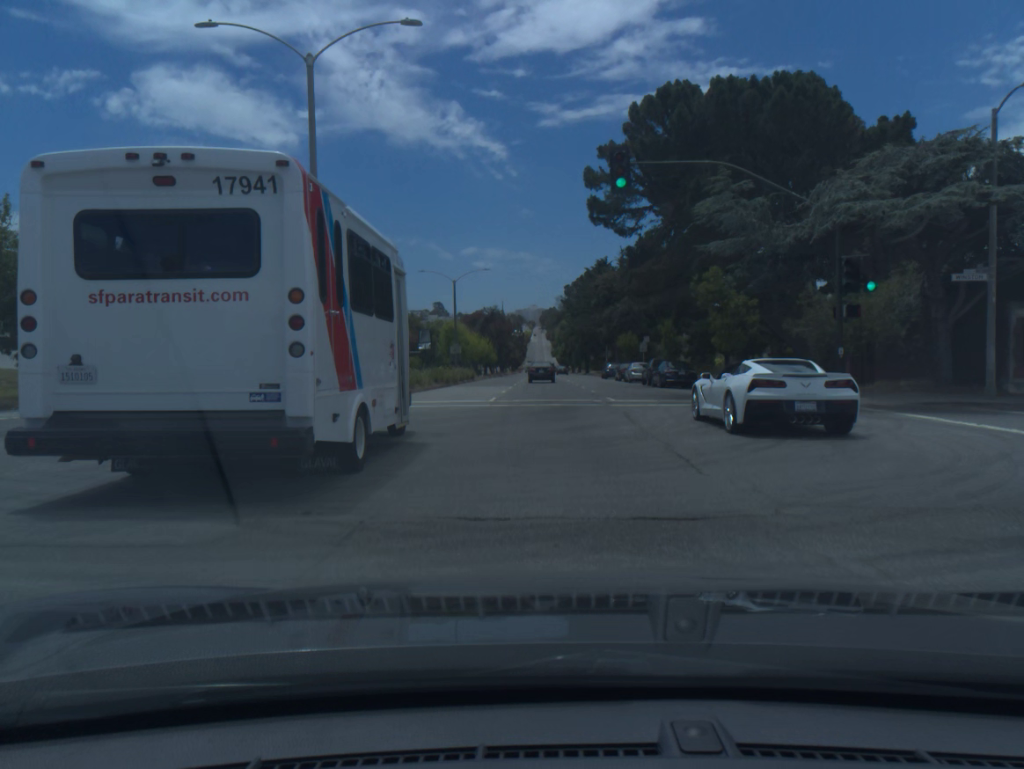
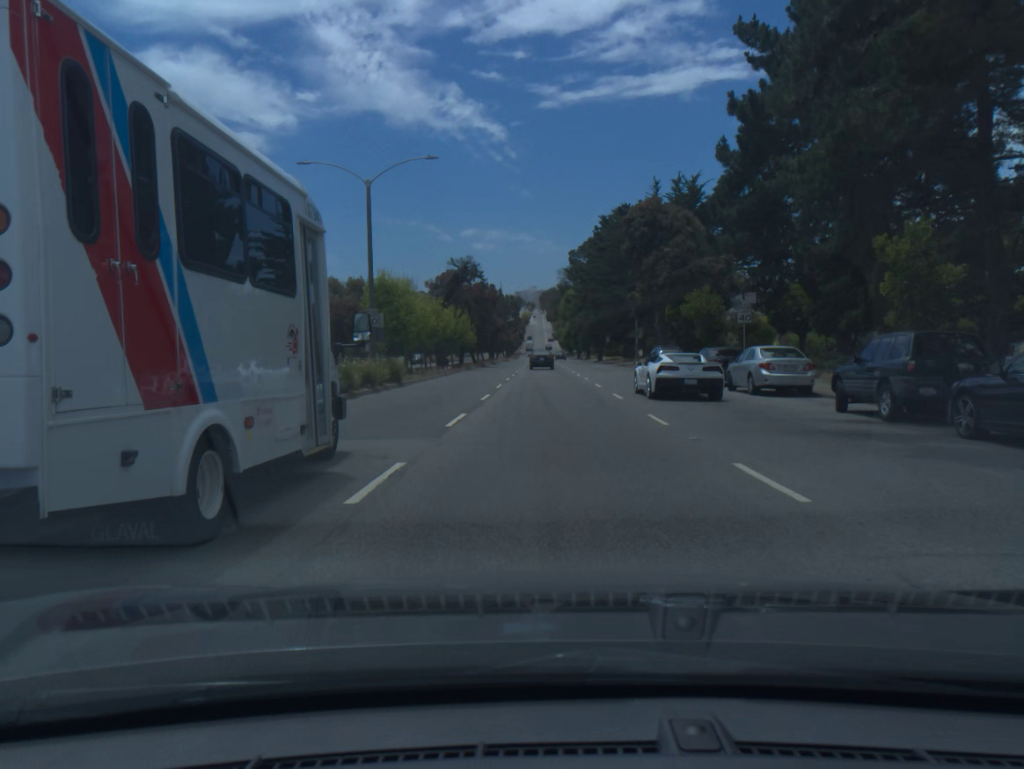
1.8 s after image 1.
(-0.1, +32.1) m; 0°
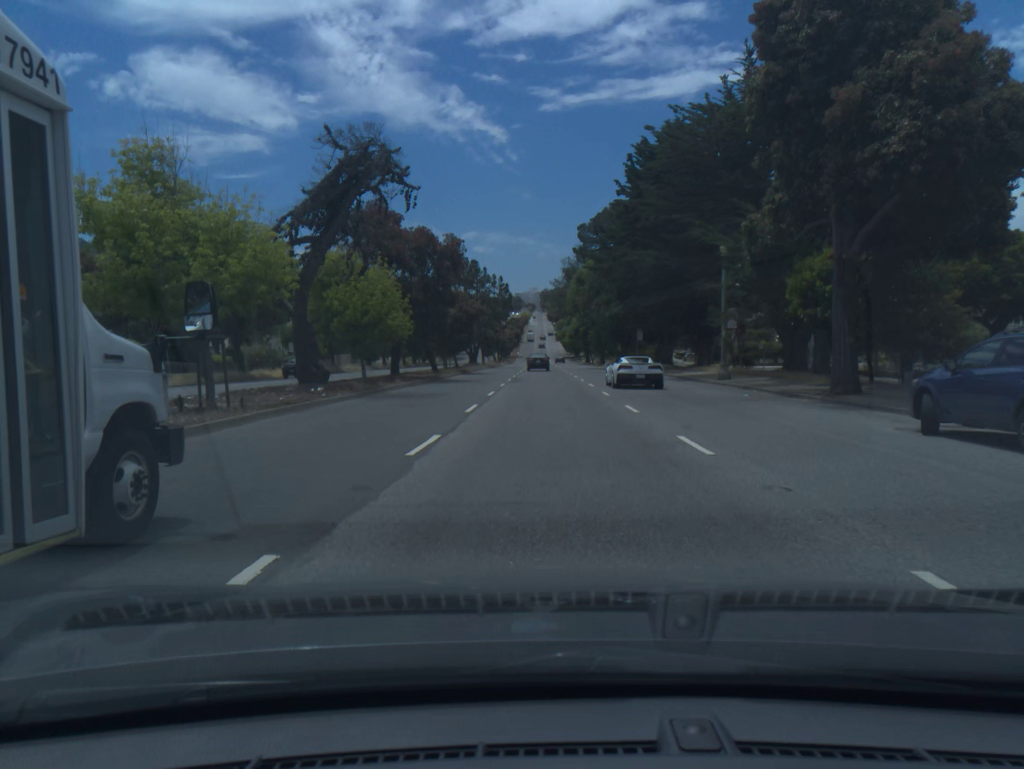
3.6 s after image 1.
(0.0, +33.3) m; 0°
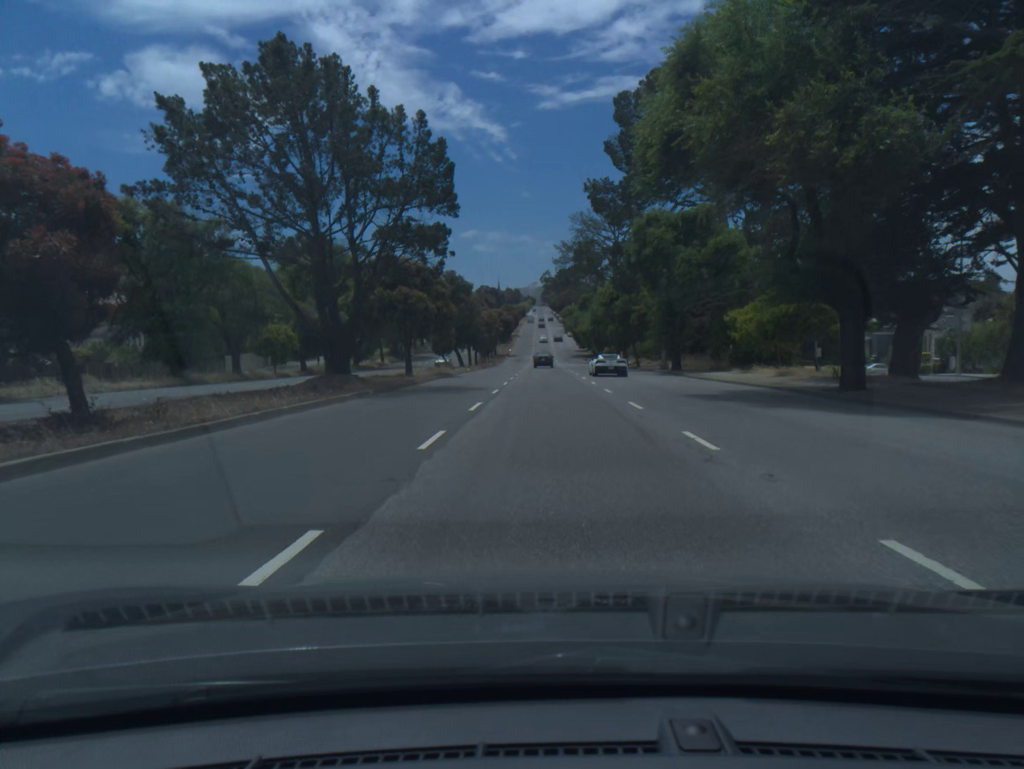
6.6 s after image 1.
(-0.1, +58.1) m; 0°
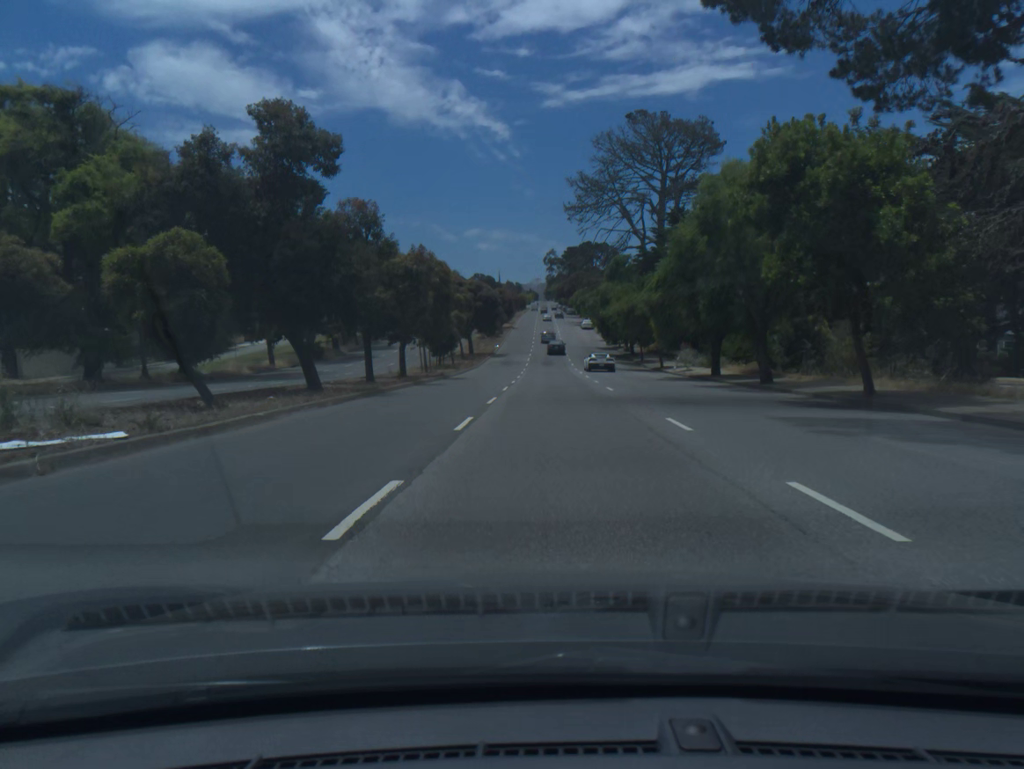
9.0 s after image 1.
(-0.2, +48.4) m; 0°
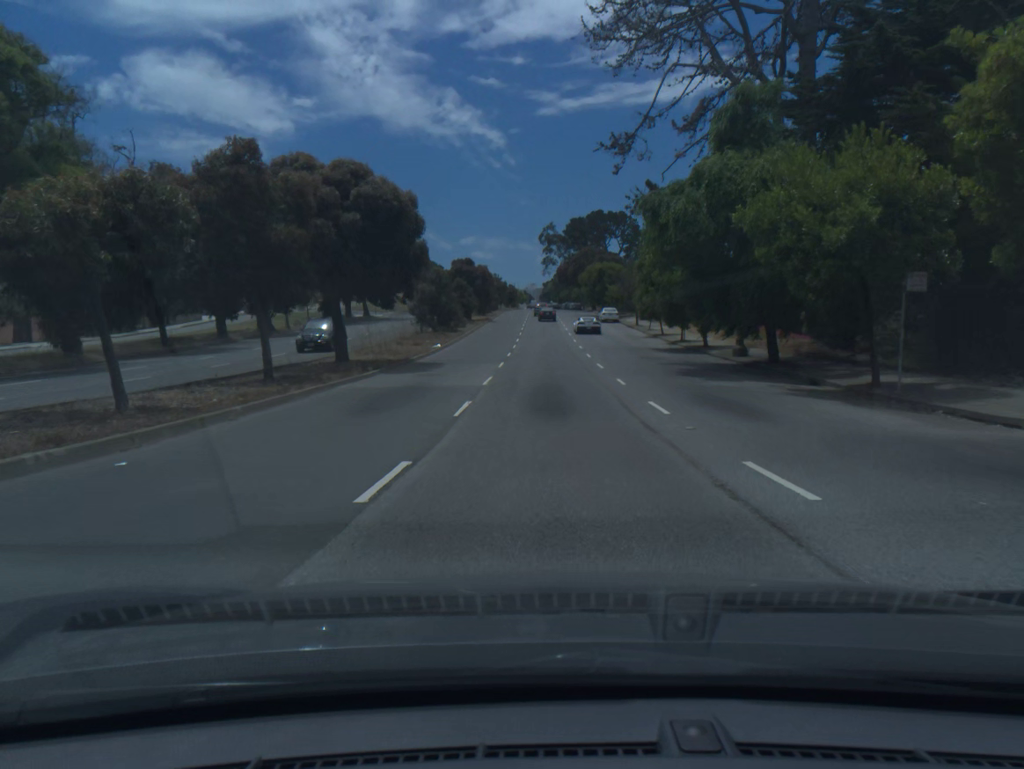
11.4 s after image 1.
(+0.1, +49.2) m; 0°
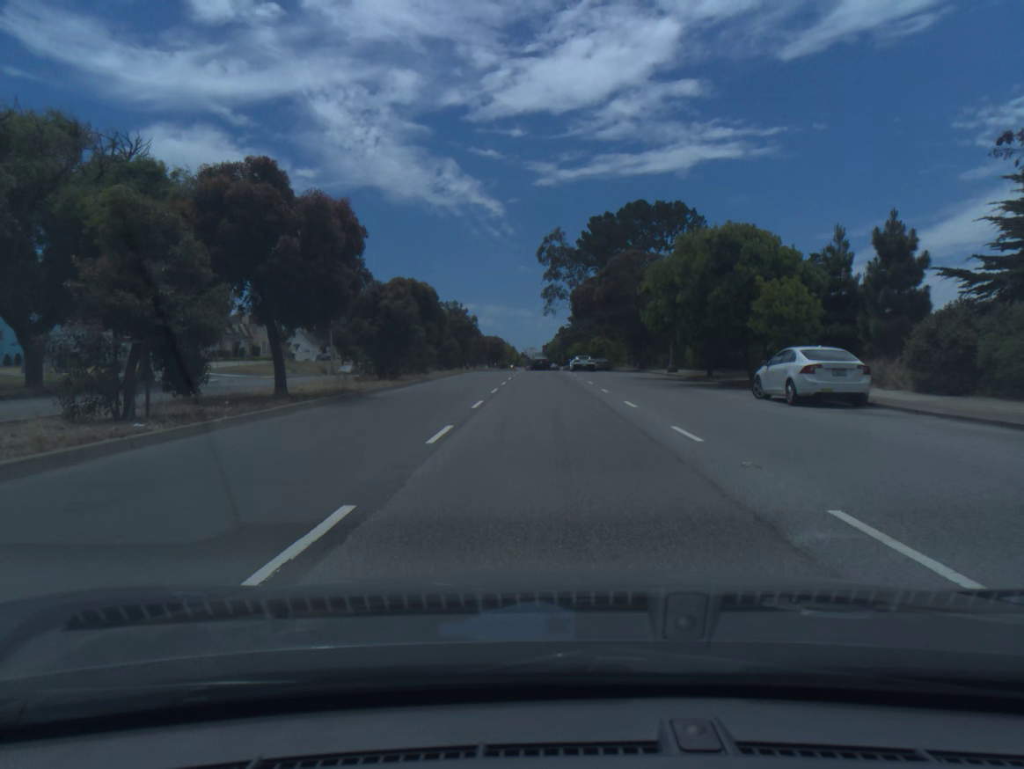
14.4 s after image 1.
(0.0, +60.7) m; 0°
